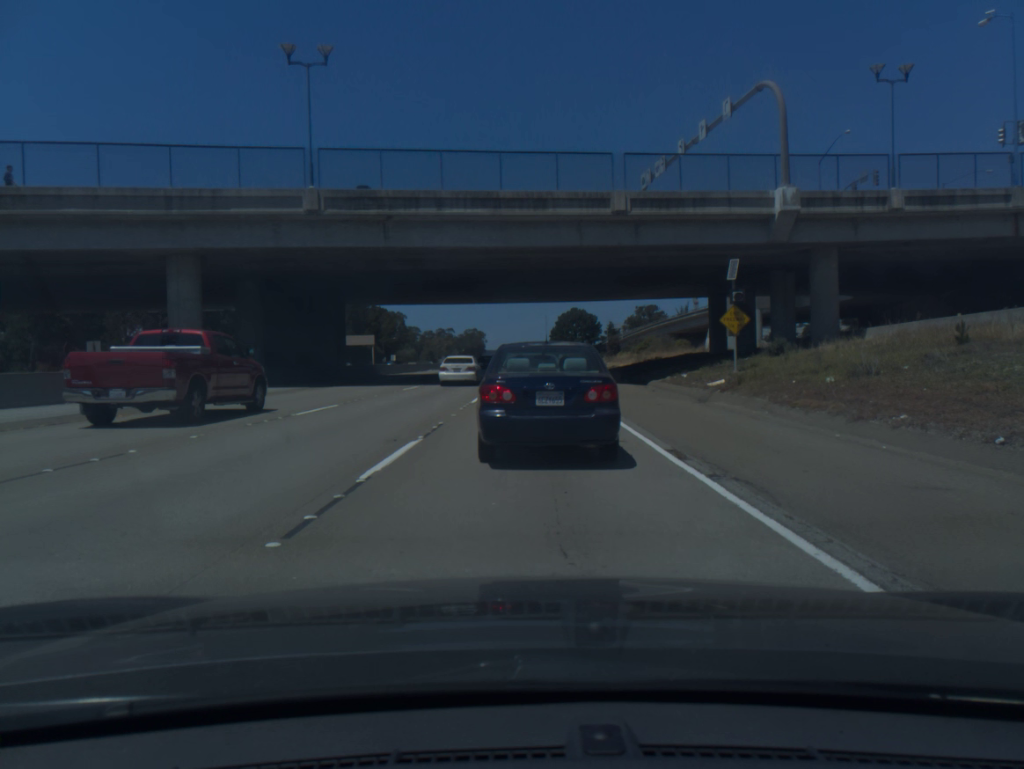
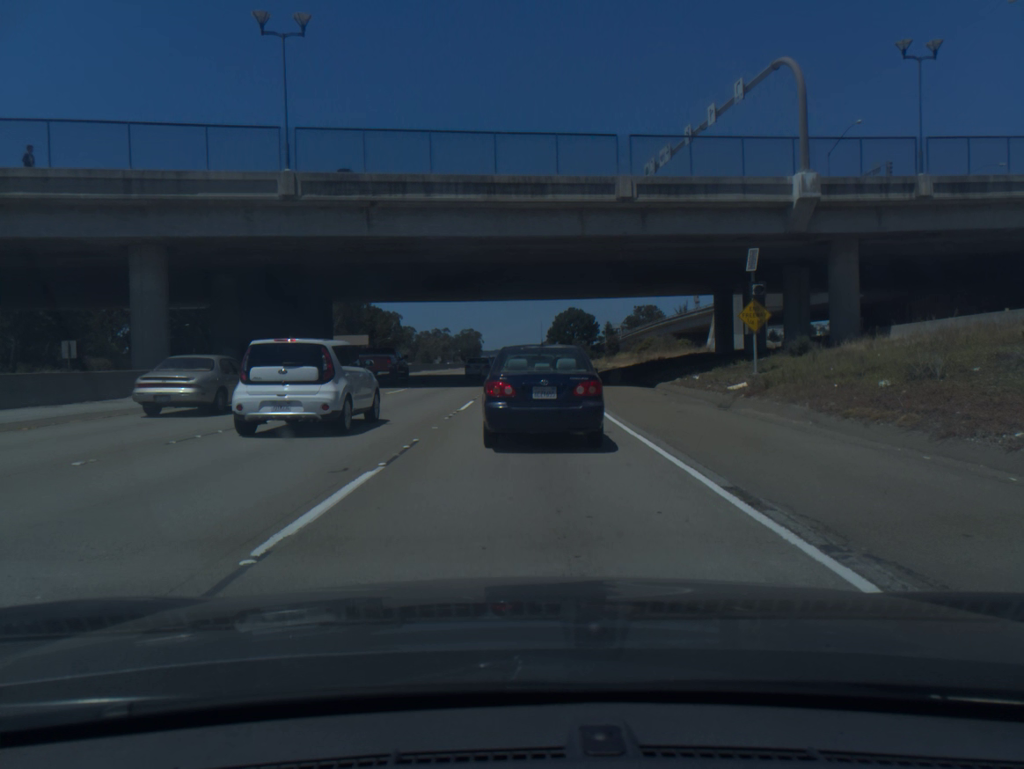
(0.0, +3.1) m; +1°
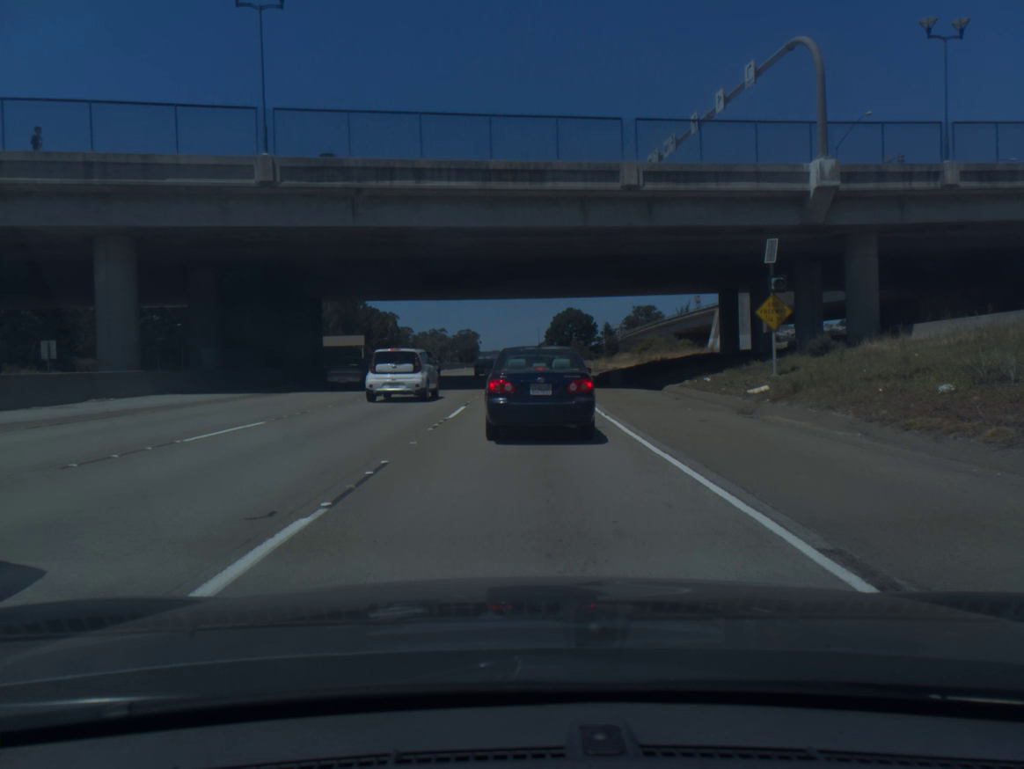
(0.0, +2.5) m; 0°
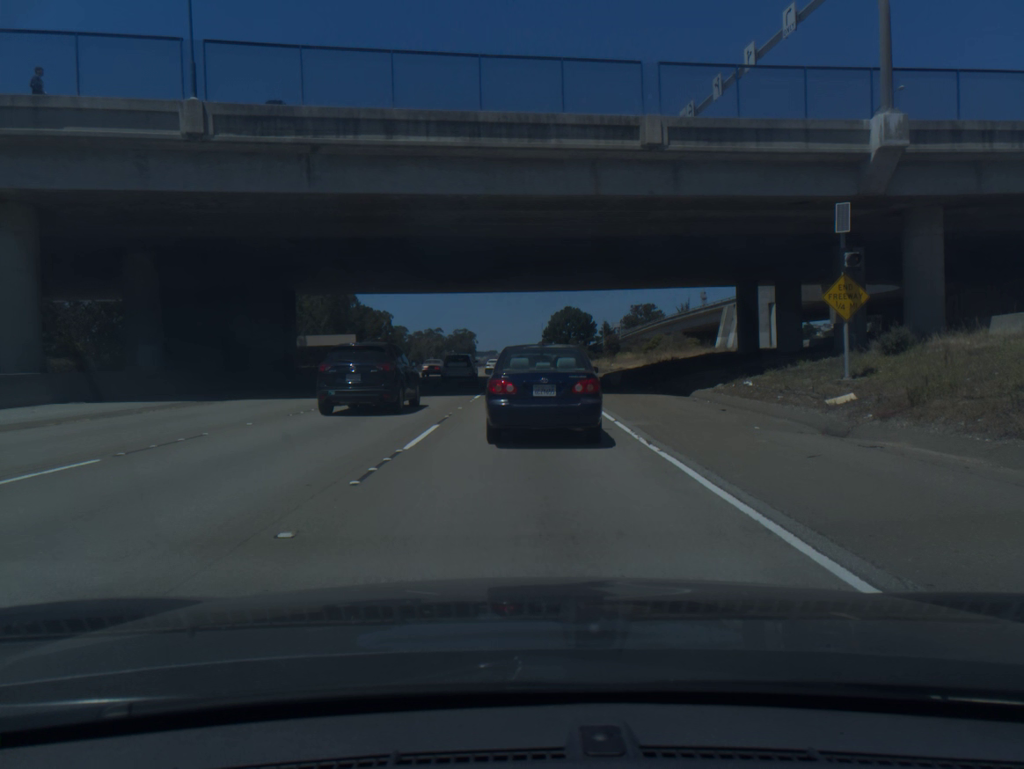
(0.0, +6.1) m; 0°
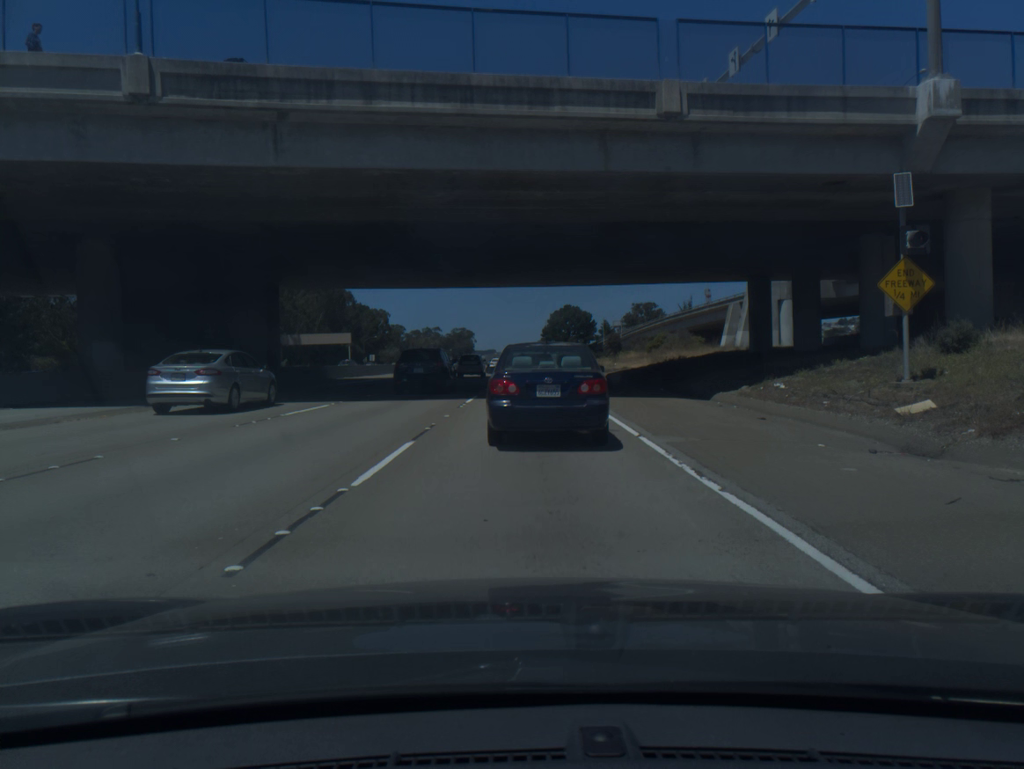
(0.0, +3.3) m; 0°
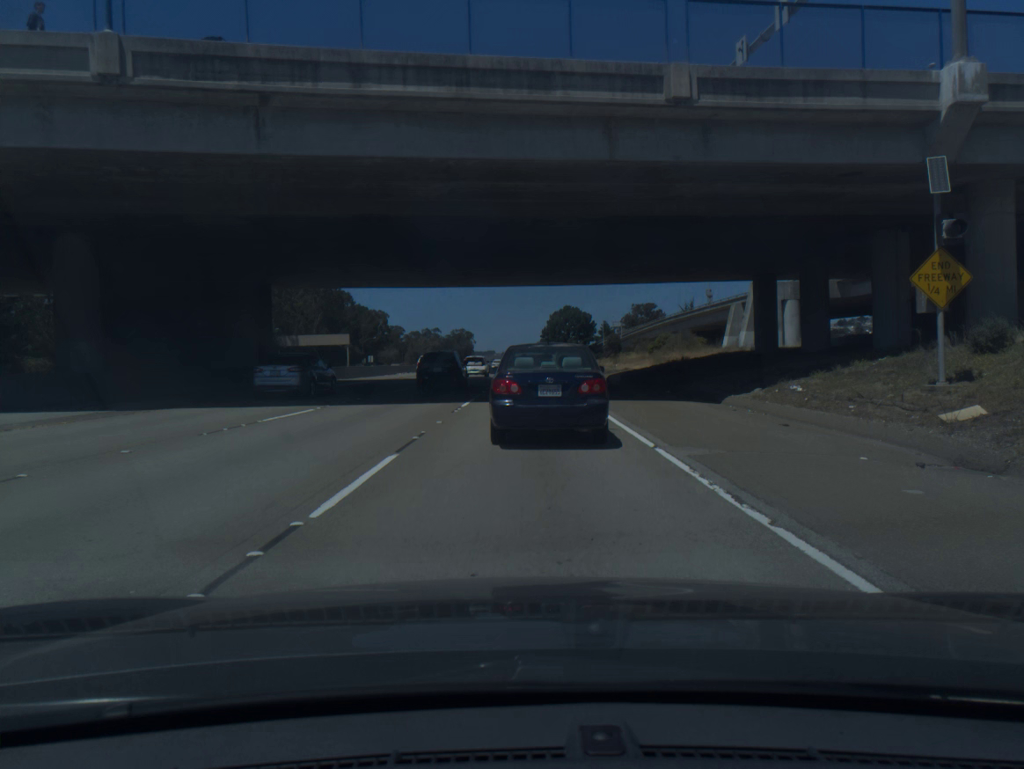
(0.0, +1.5) m; 0°
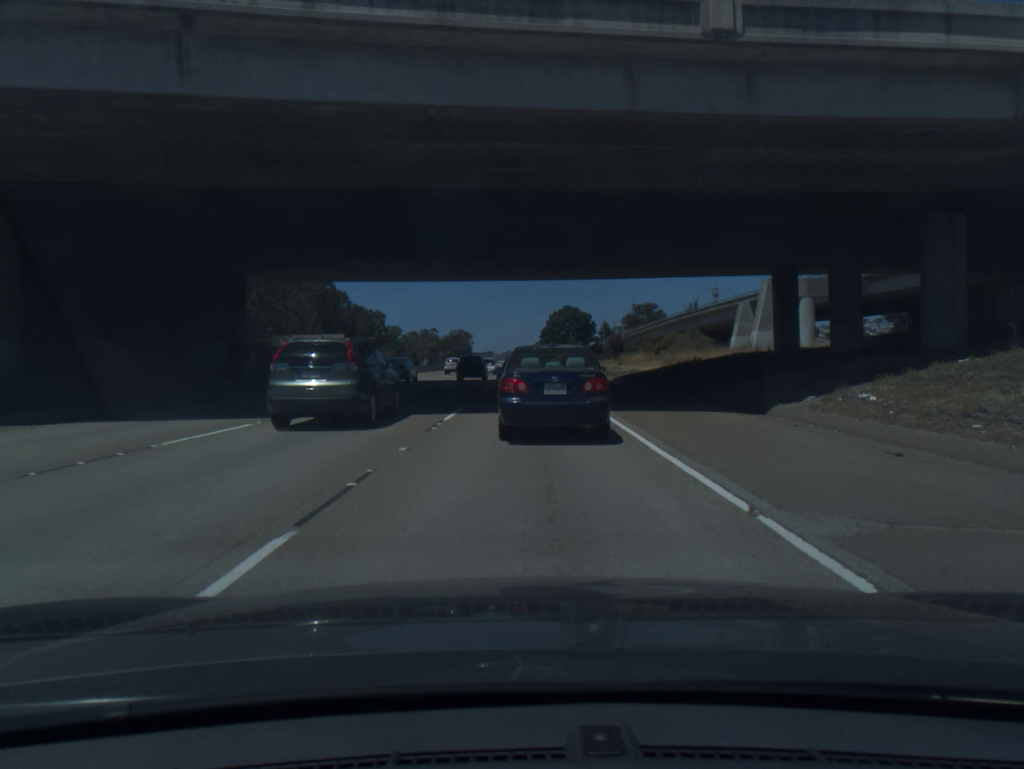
(0.0, +4.5) m; 0°
